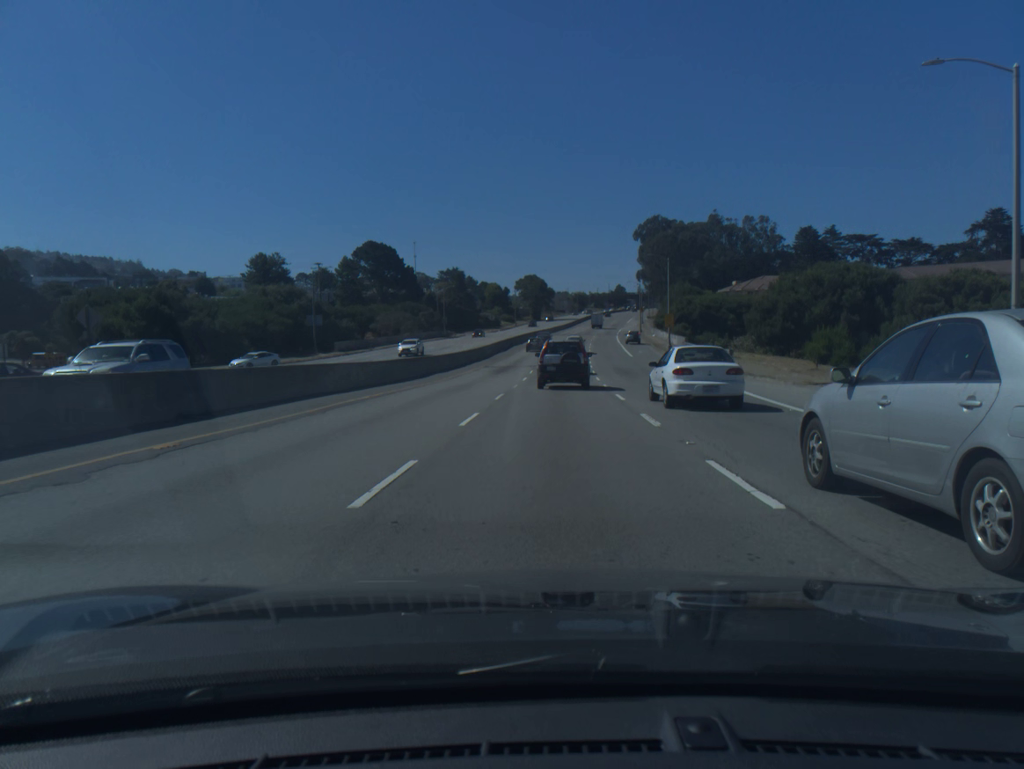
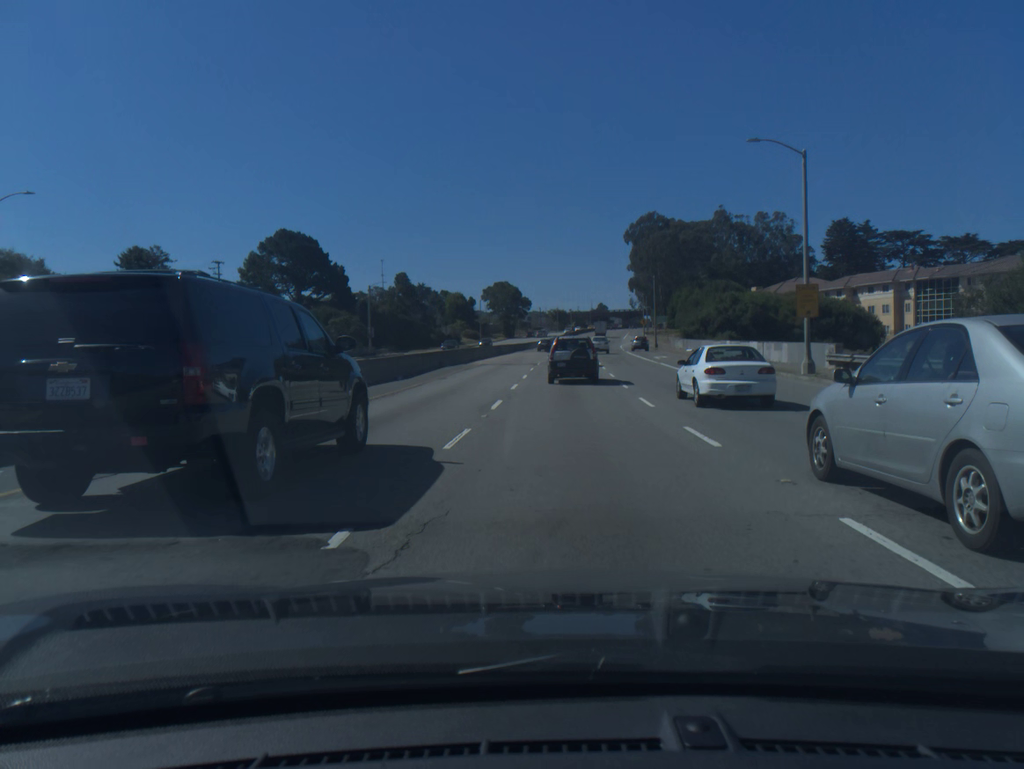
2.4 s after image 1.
(+0.7, +47.2) m; +2°
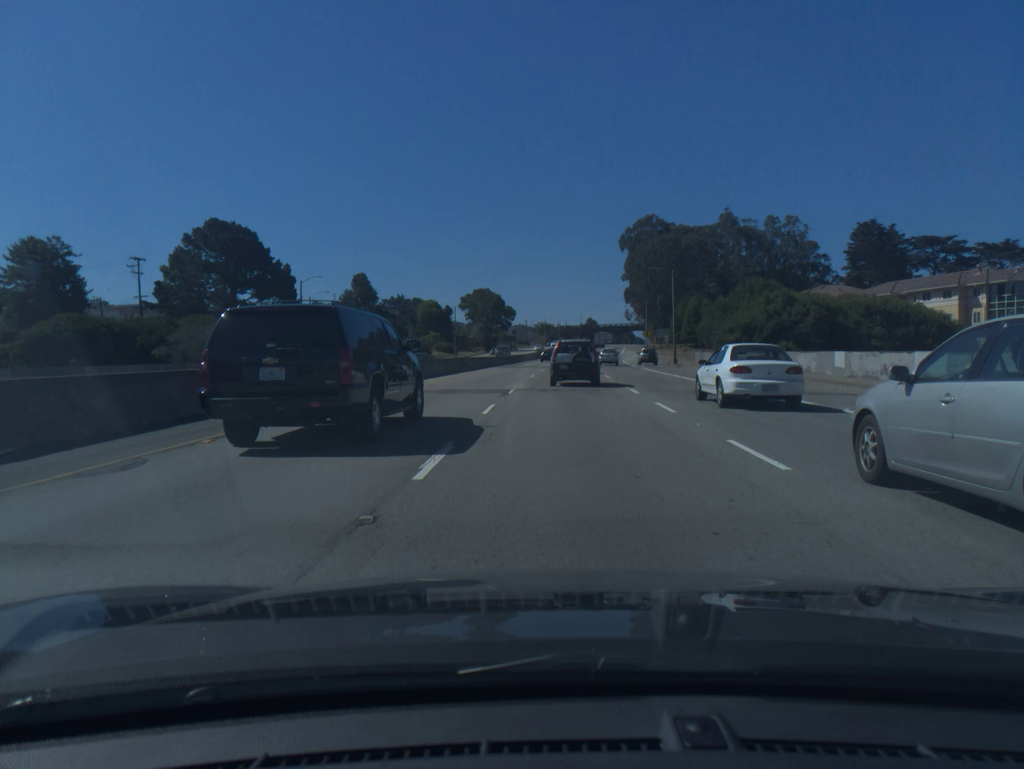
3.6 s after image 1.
(+0.1, +24.3) m; +1°
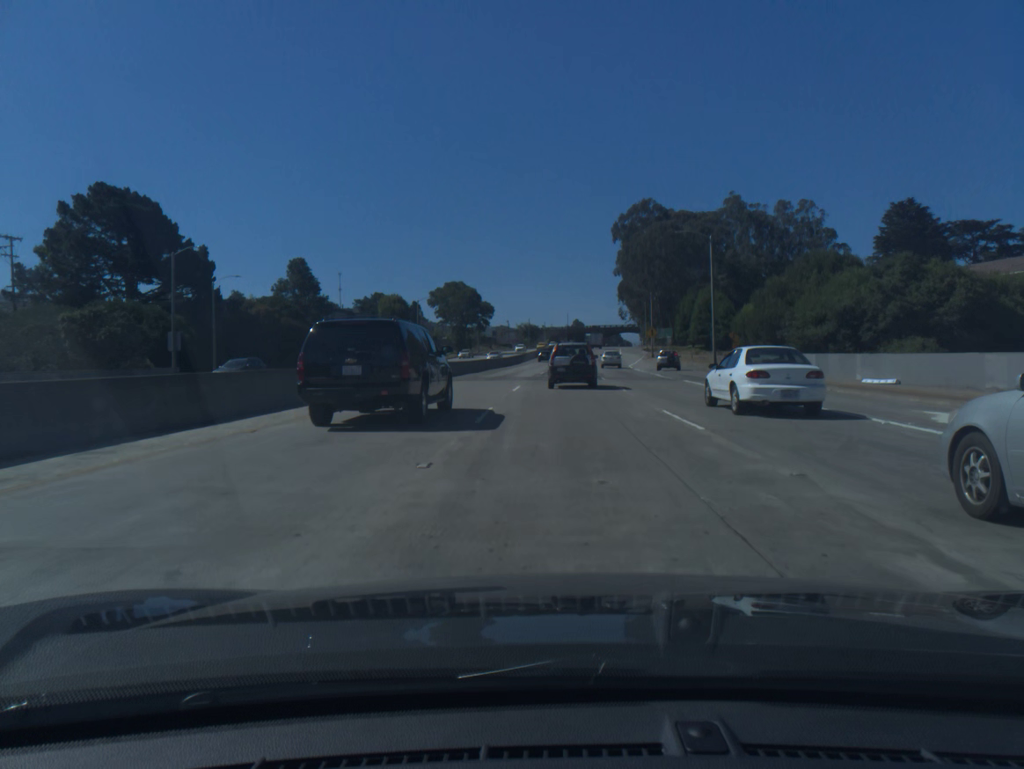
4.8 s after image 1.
(+0.3, +24.5) m; +1°
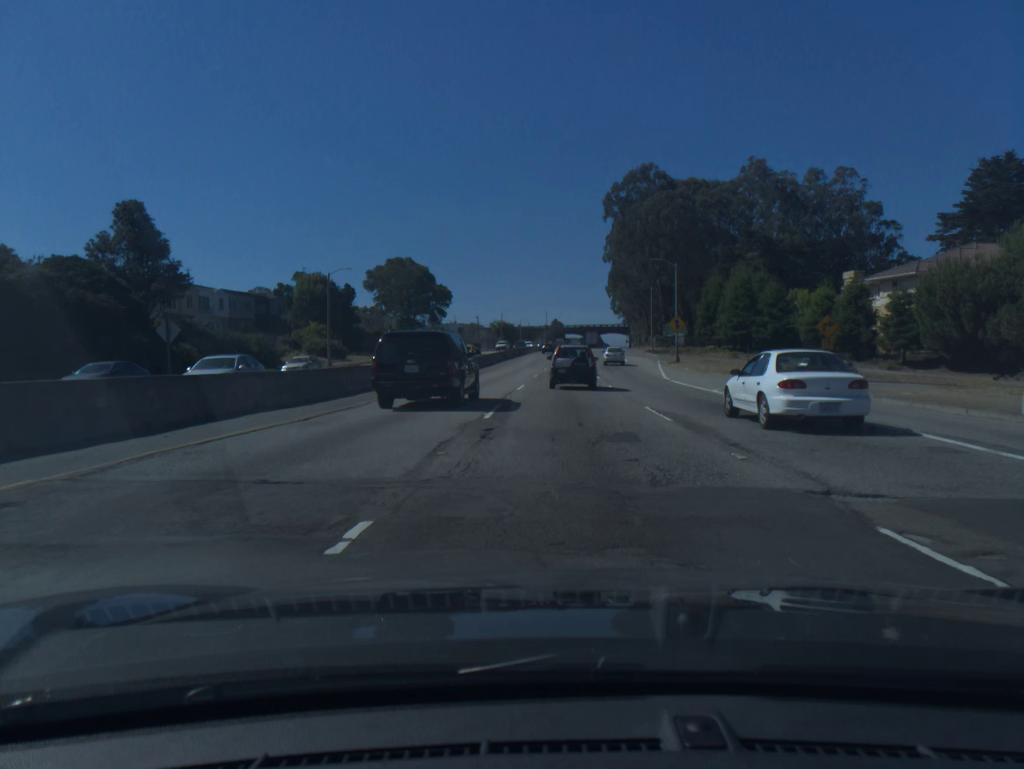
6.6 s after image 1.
(+0.4, +36.9) m; +2°
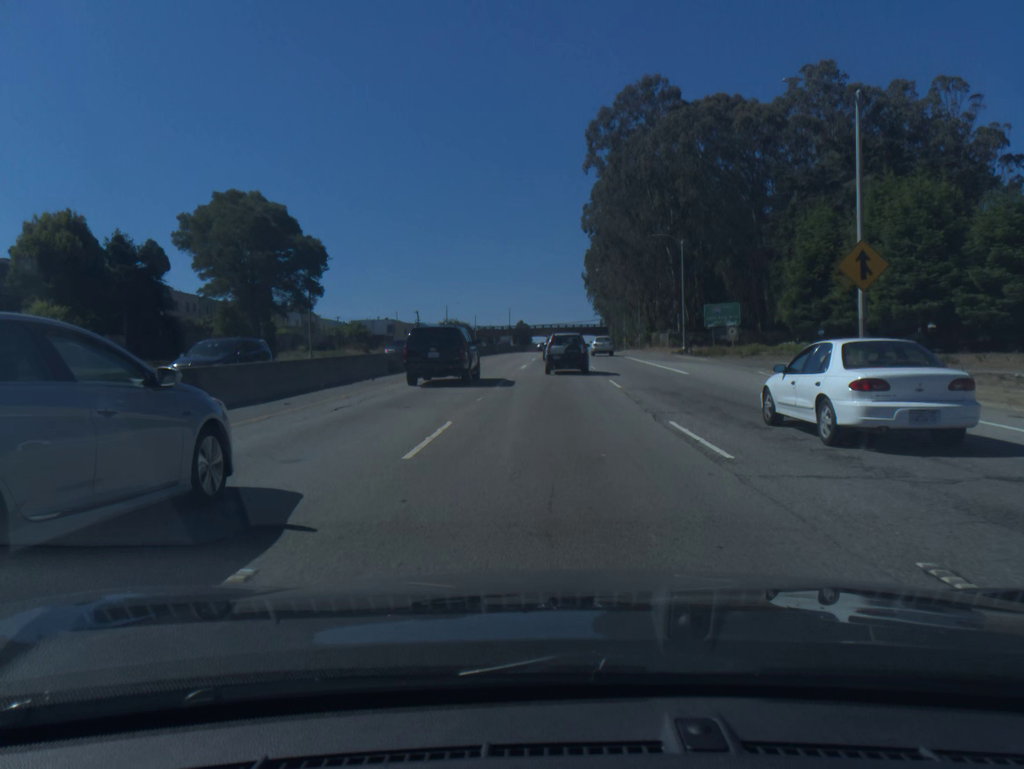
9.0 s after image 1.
(+1.1, +49.0) m; +2°
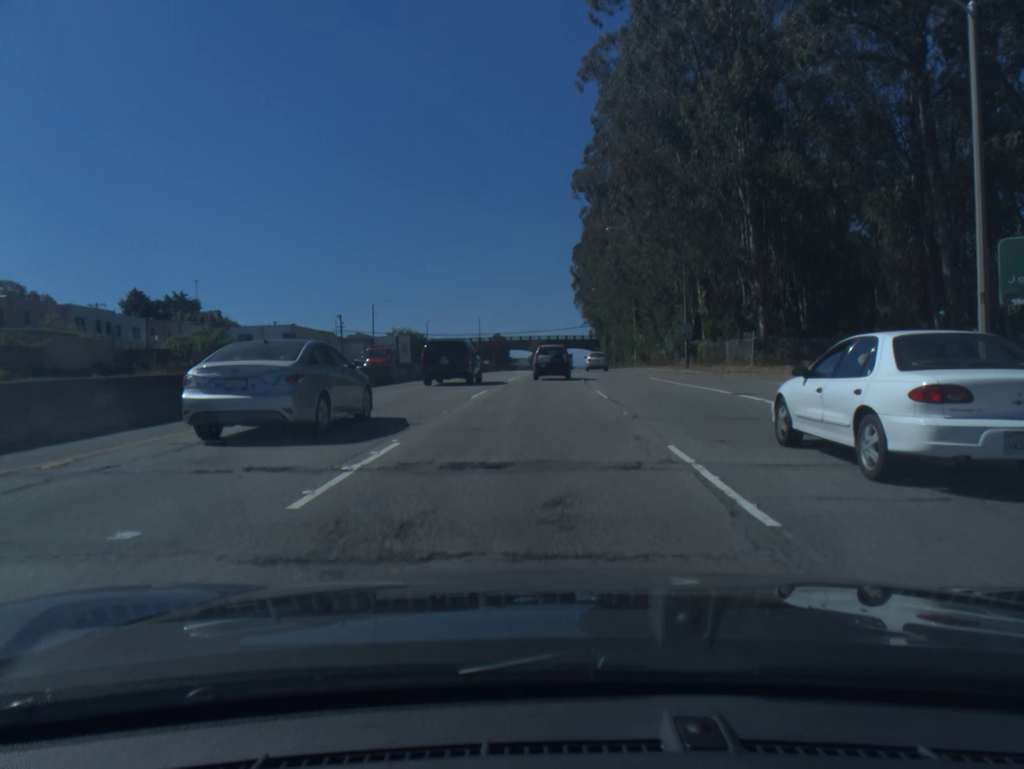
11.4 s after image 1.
(+1.0, +47.5) m; +1°
